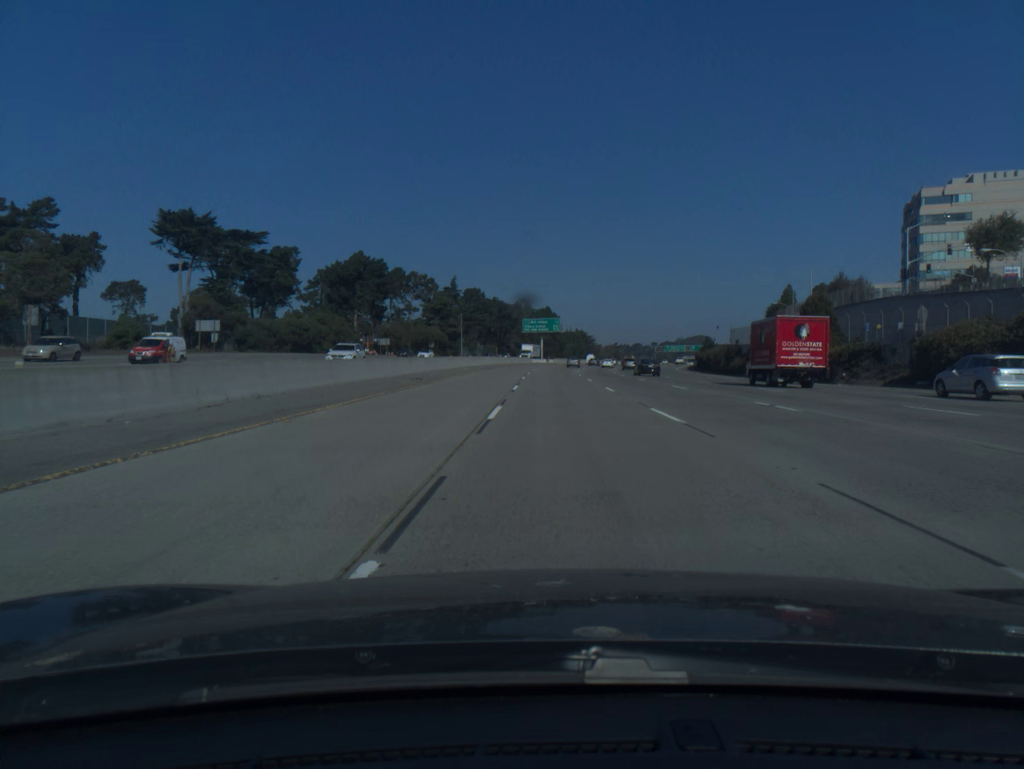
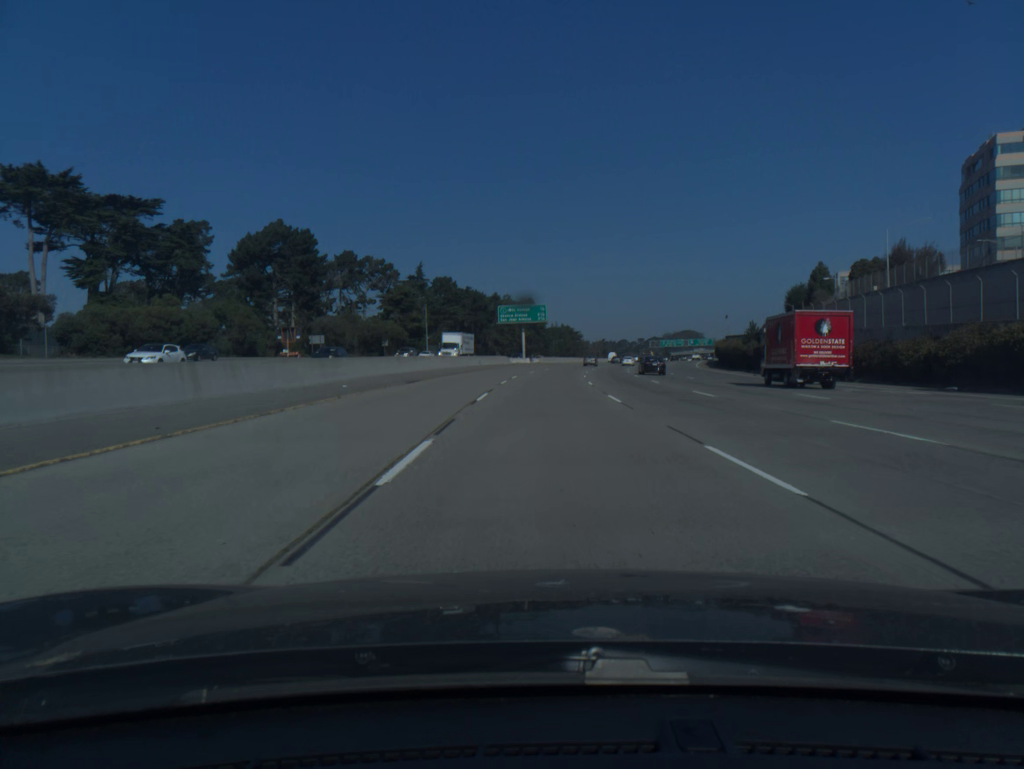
(+0.3, +36.4) m; +1°
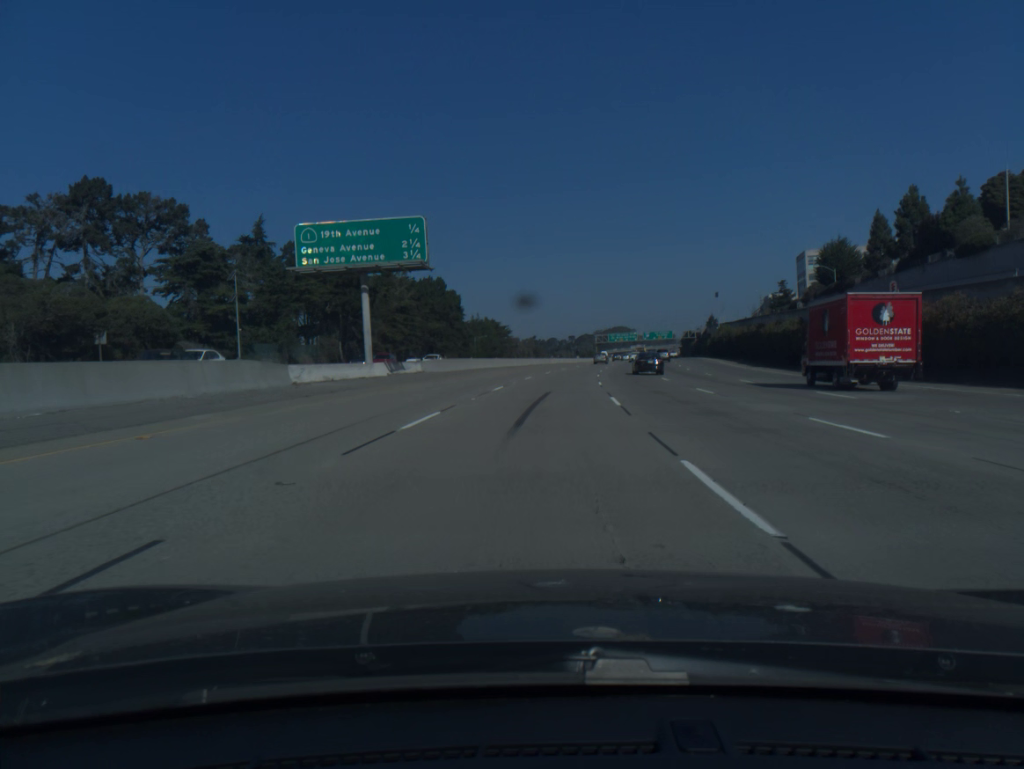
(+2.8, +73.2) m; +5°
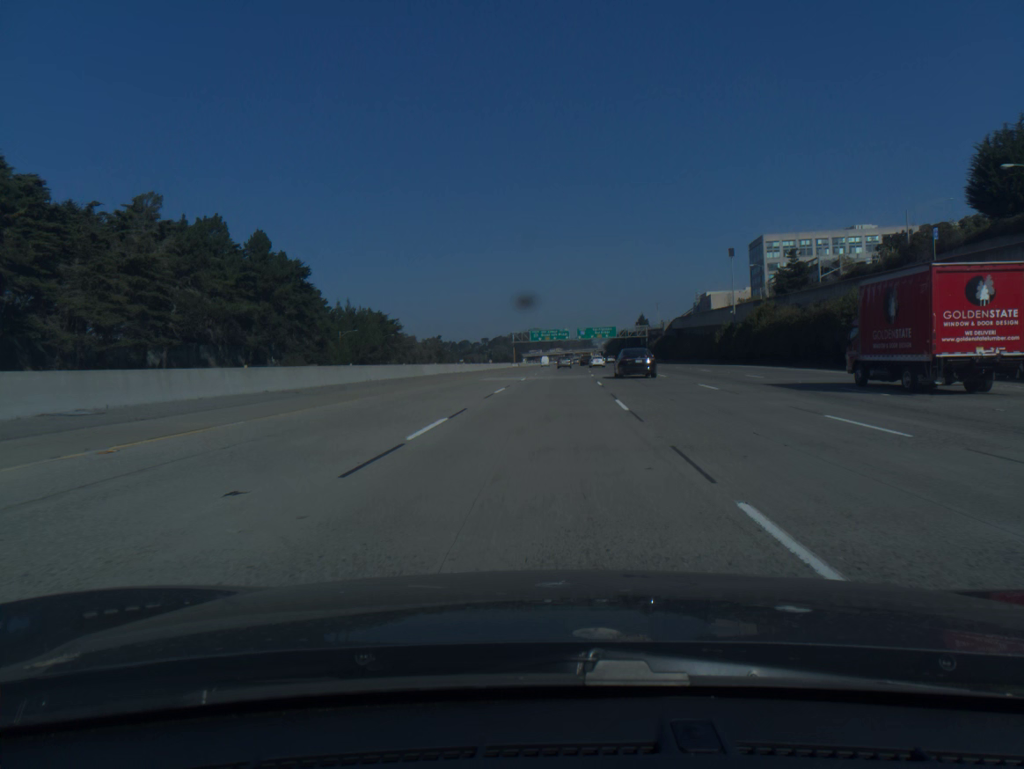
(+4.3, +74.0) m; +6°
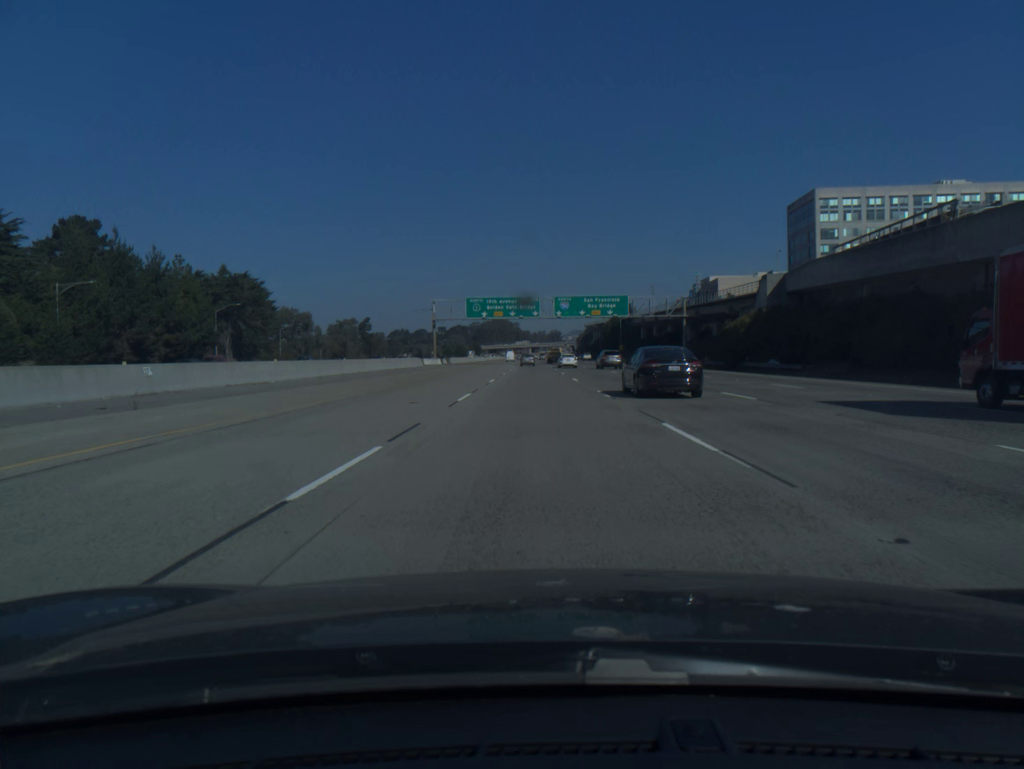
(+3.0, +92.4) m; +3°
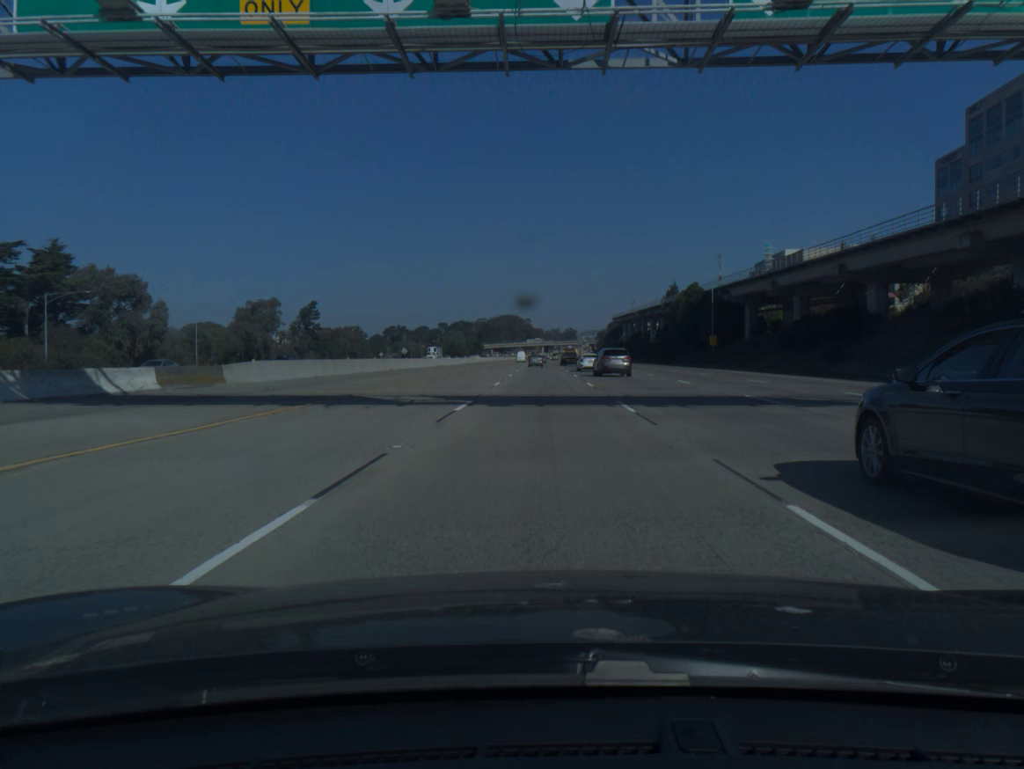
(-1.1, +91.6) m; -1°
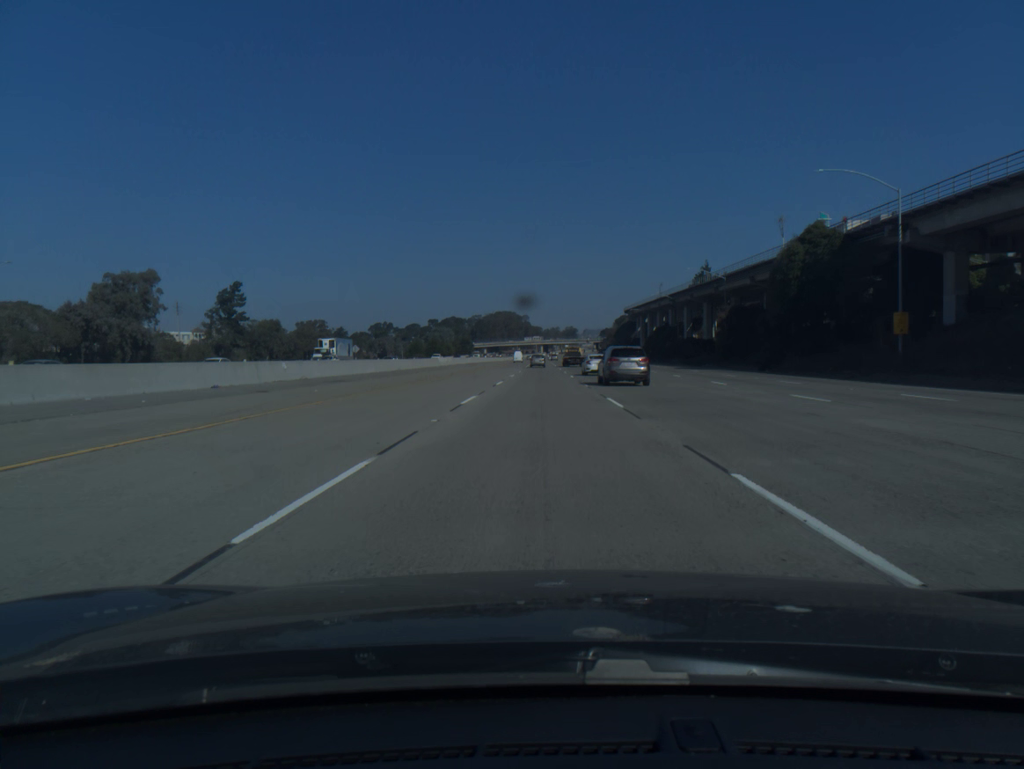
(+0.1, +55.7) m; 0°
